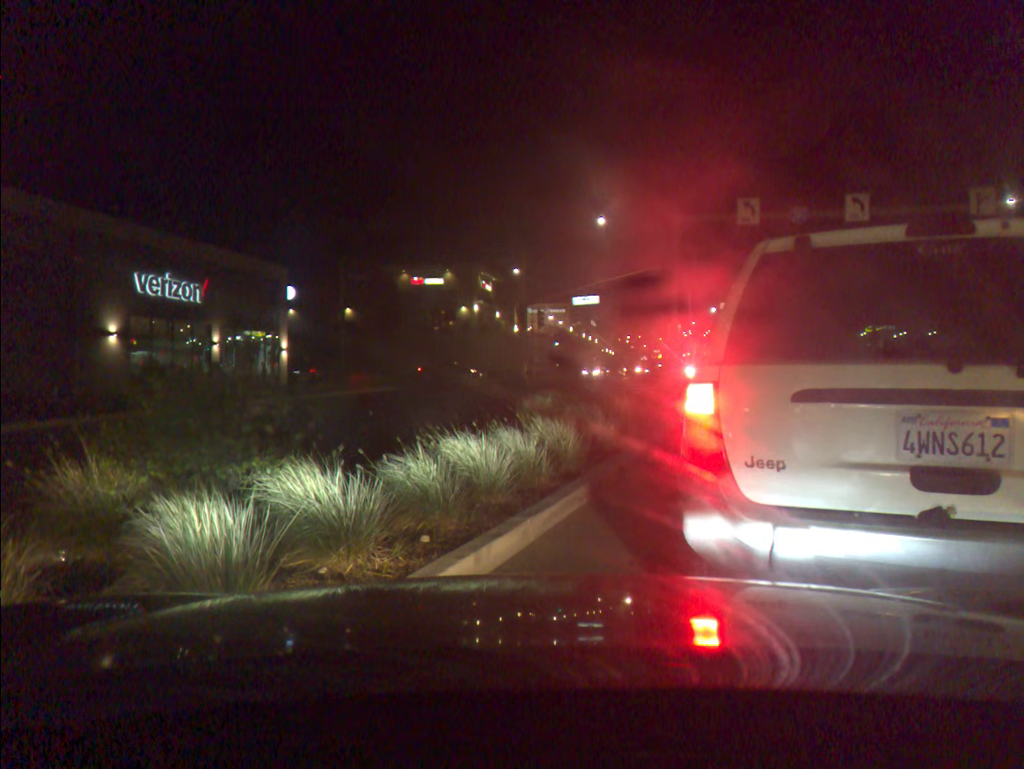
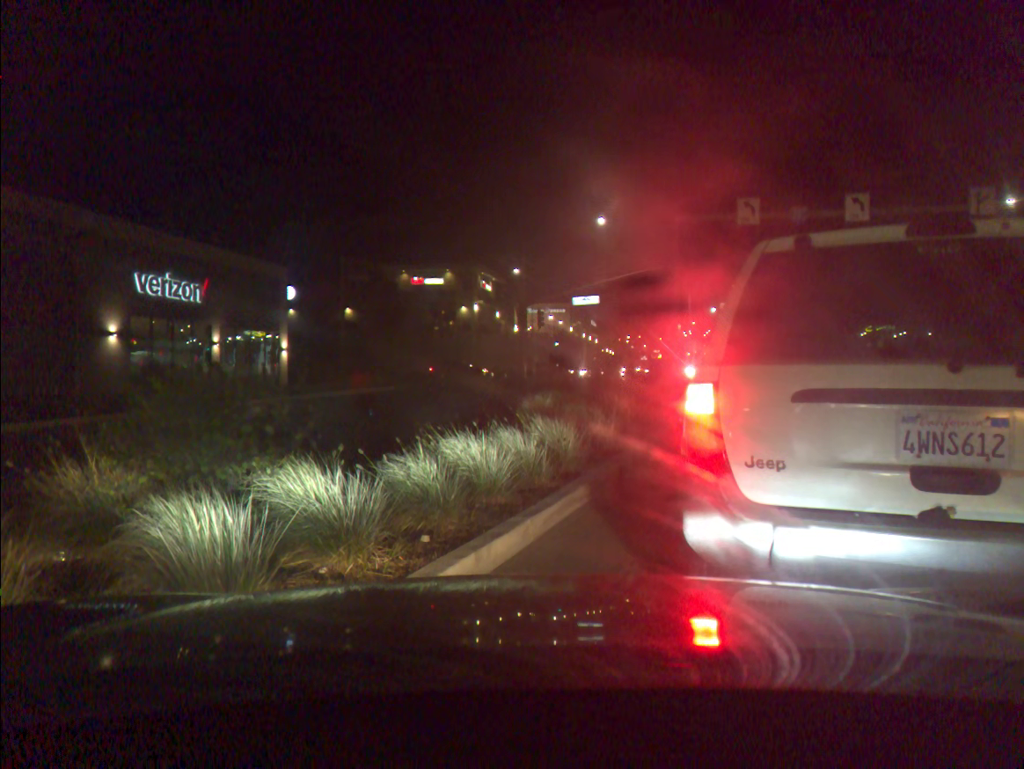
(0.0, 0.0) m; 0°
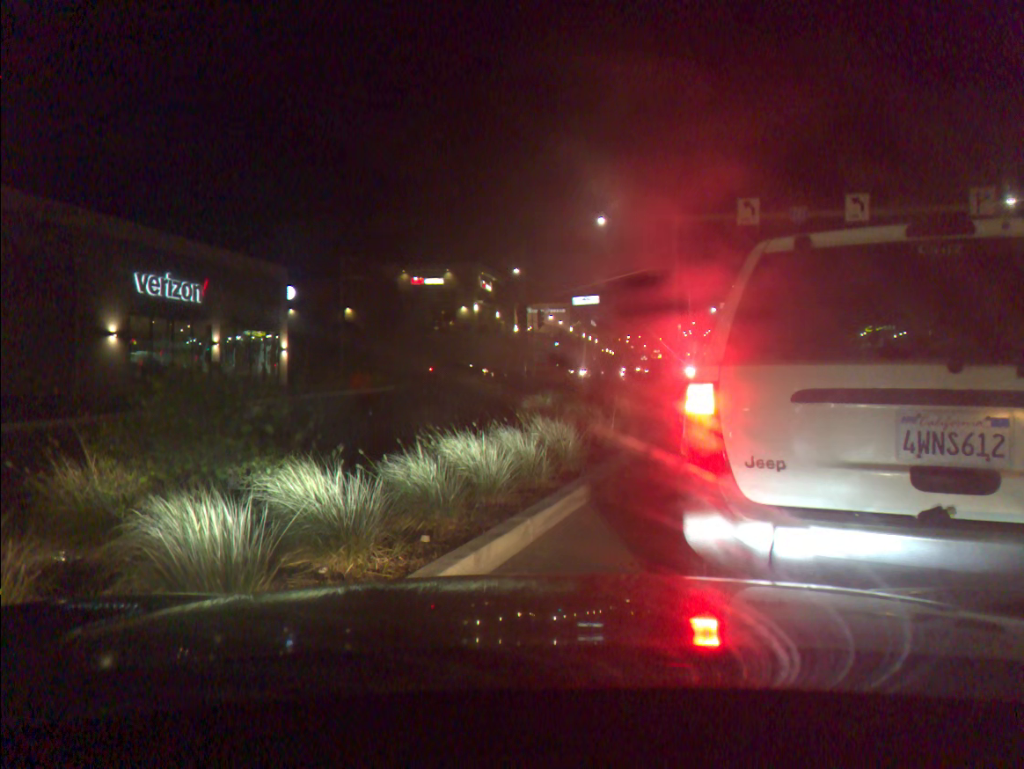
(0.0, 0.0) m; 0°
